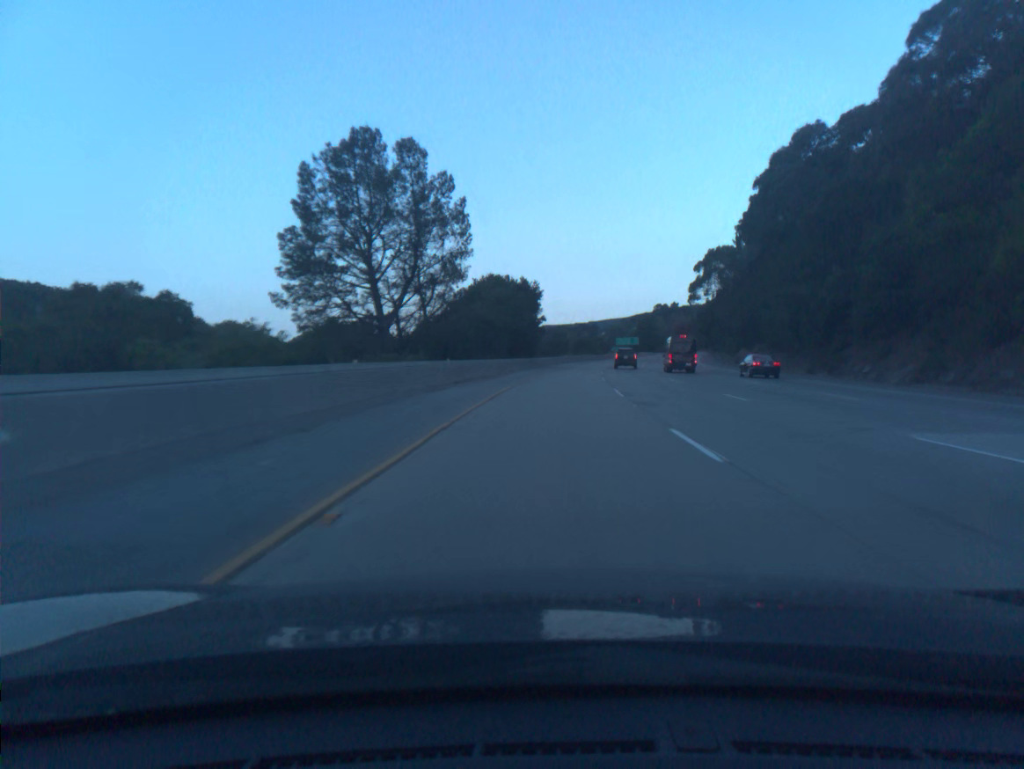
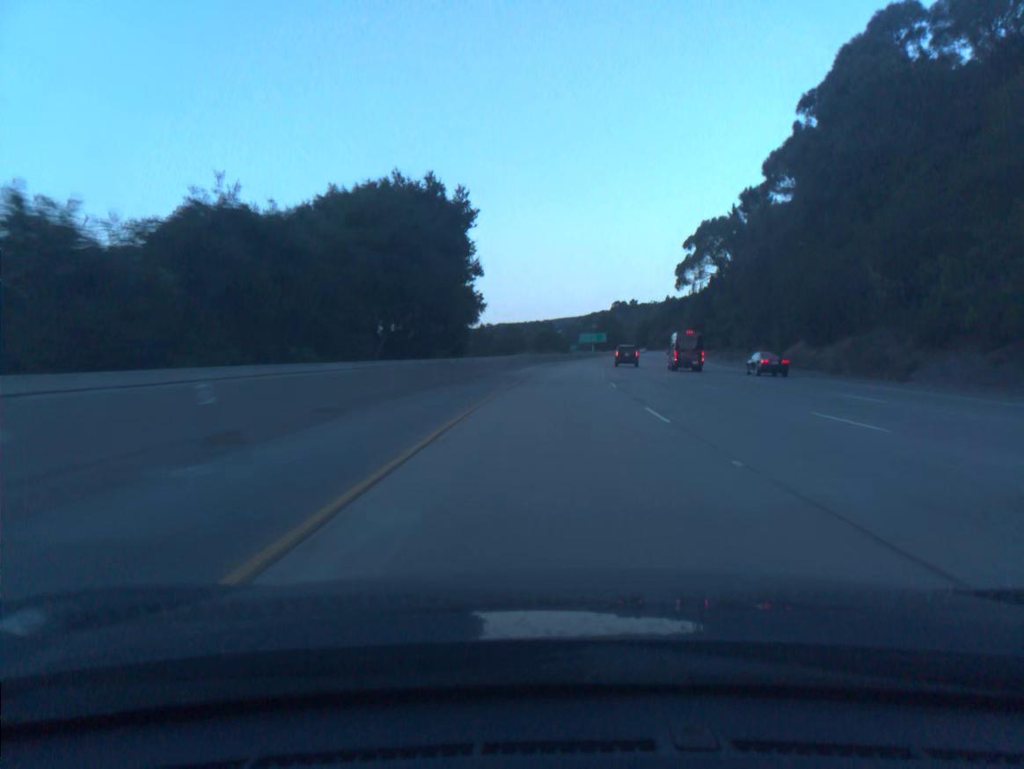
(+1.0, +39.1) m; +3°
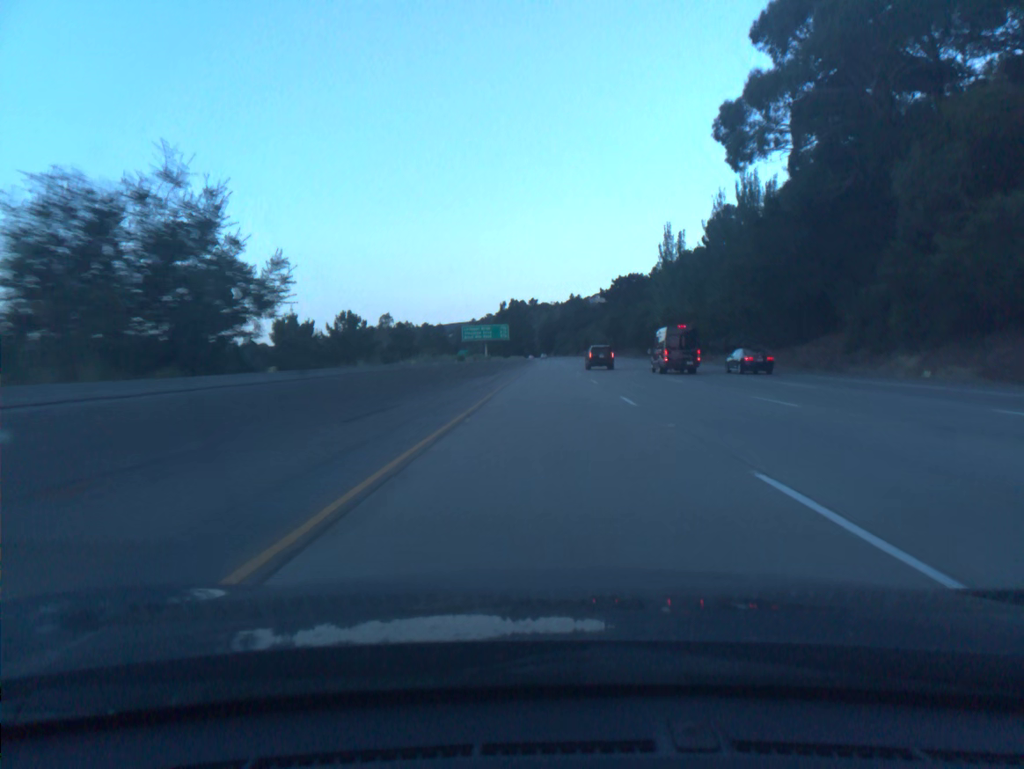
(+7.0, +97.8) m; +8°
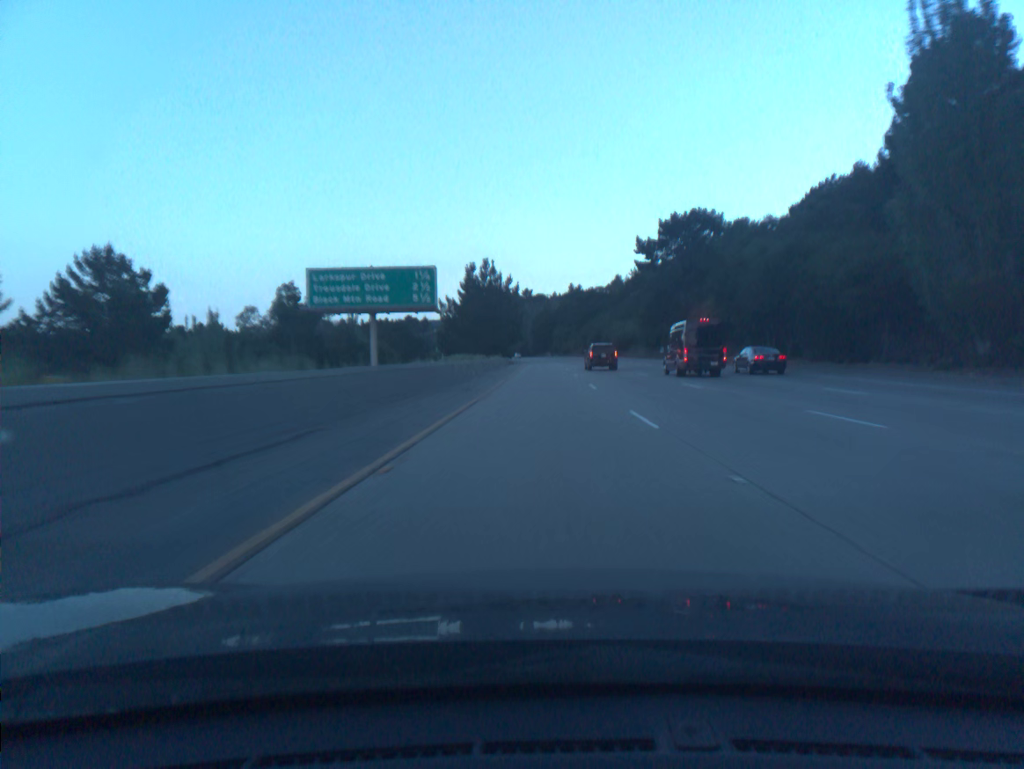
(+0.9, +78.5) m; +1°
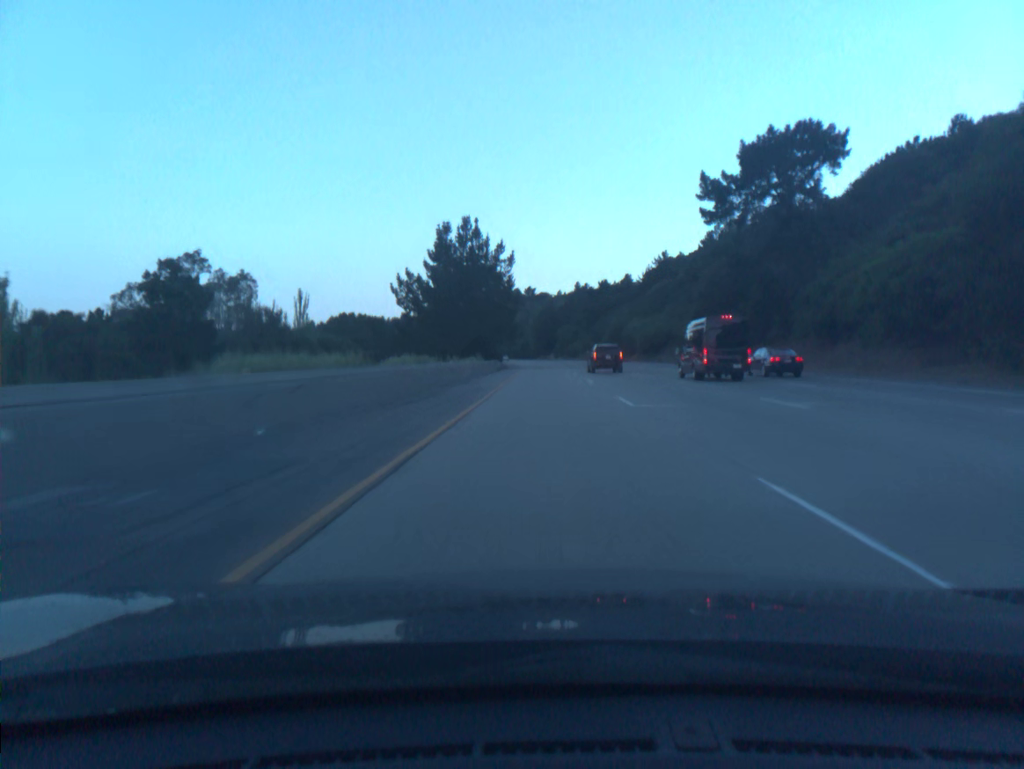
(-0.1, +39.2) m; 0°
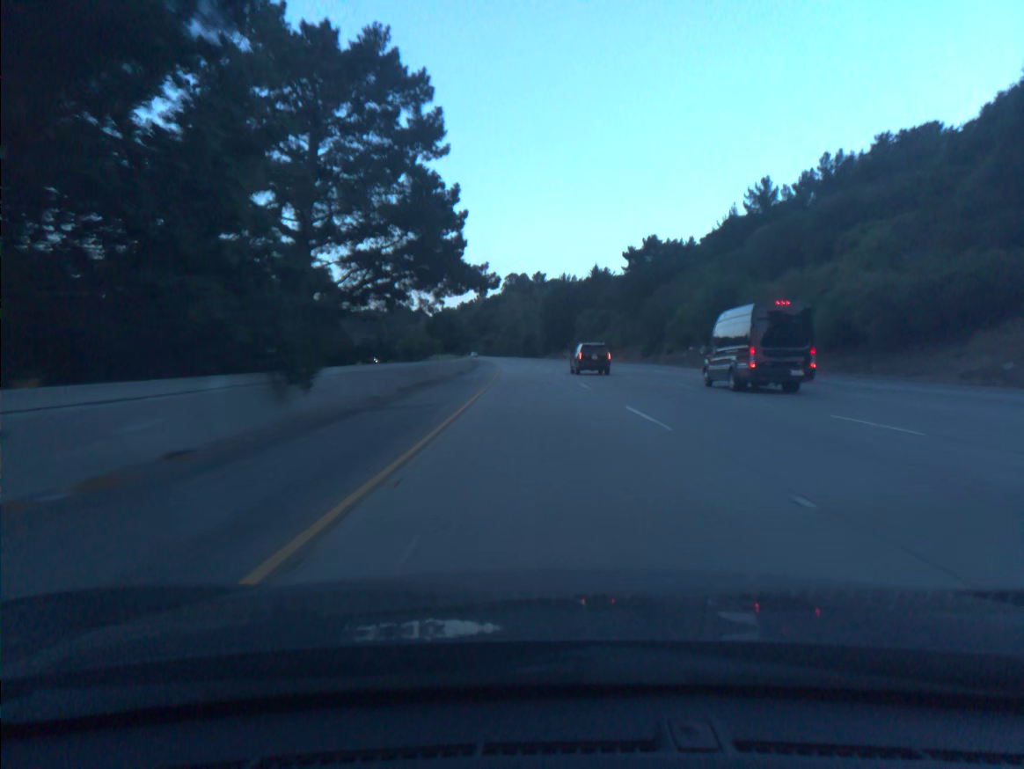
(0.0, +78.4) m; -1°
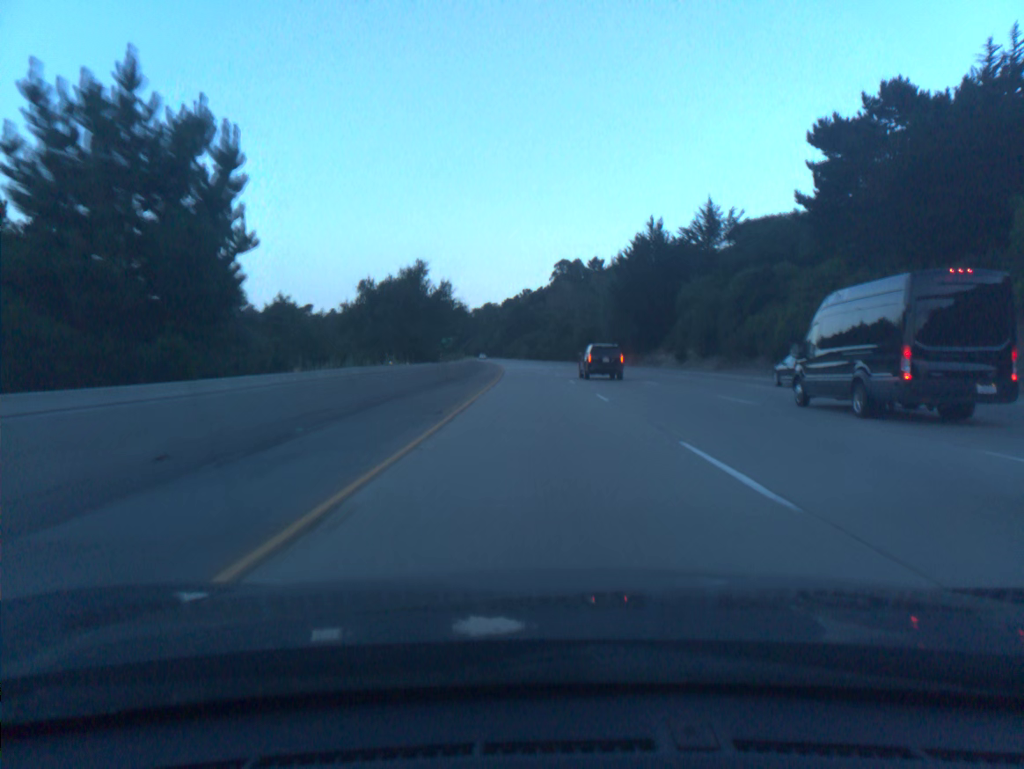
(-2.4, +78.4) m; -4°
